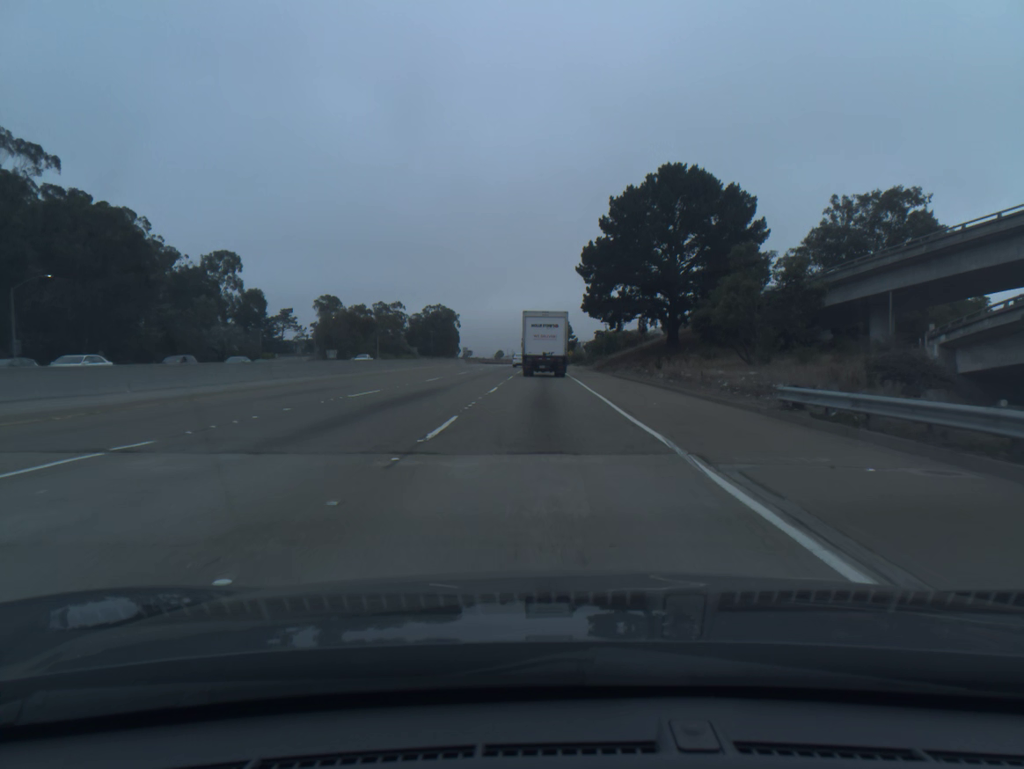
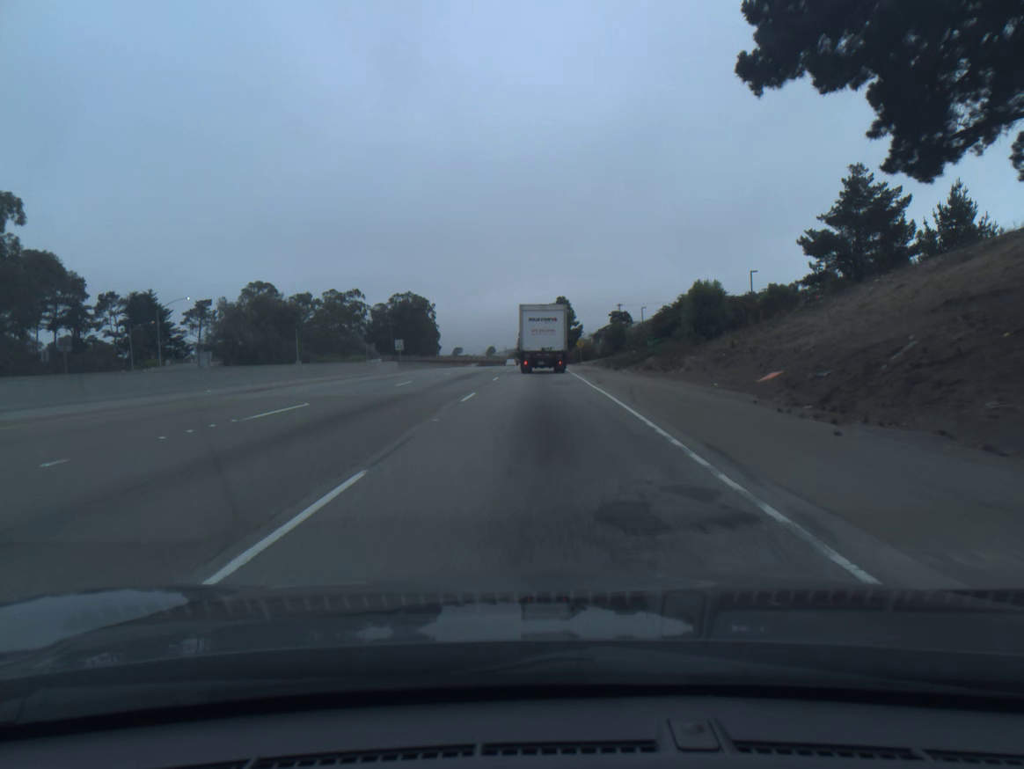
(+0.2, +66.2) m; 0°
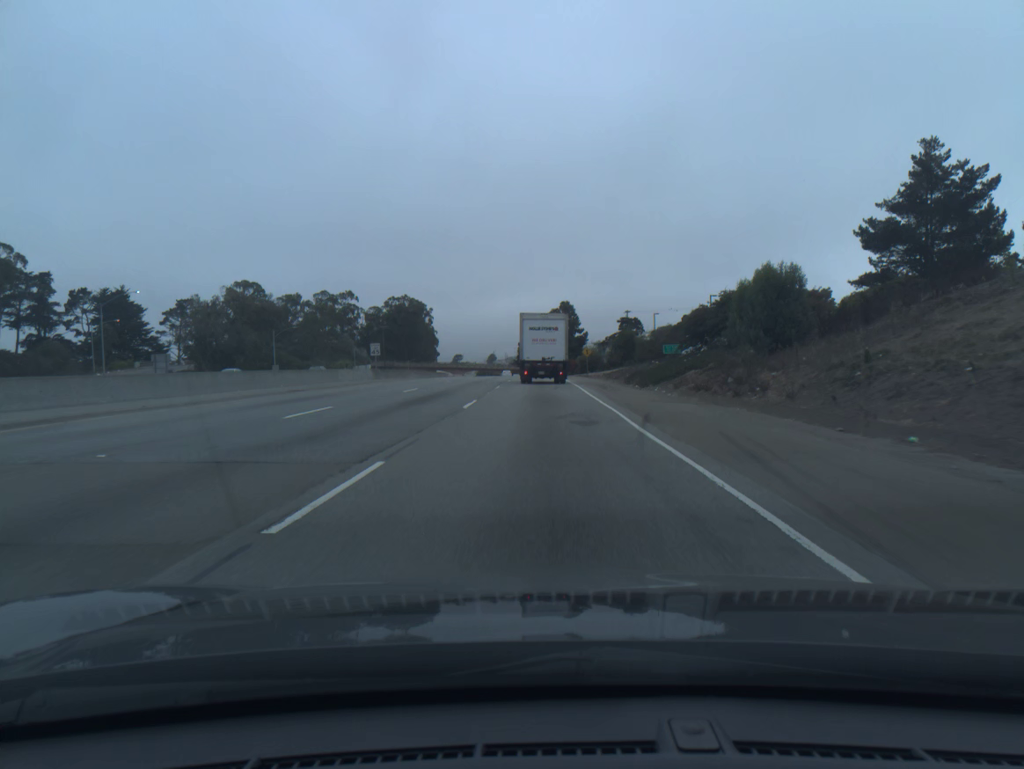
(0.0, +13.0) m; 0°
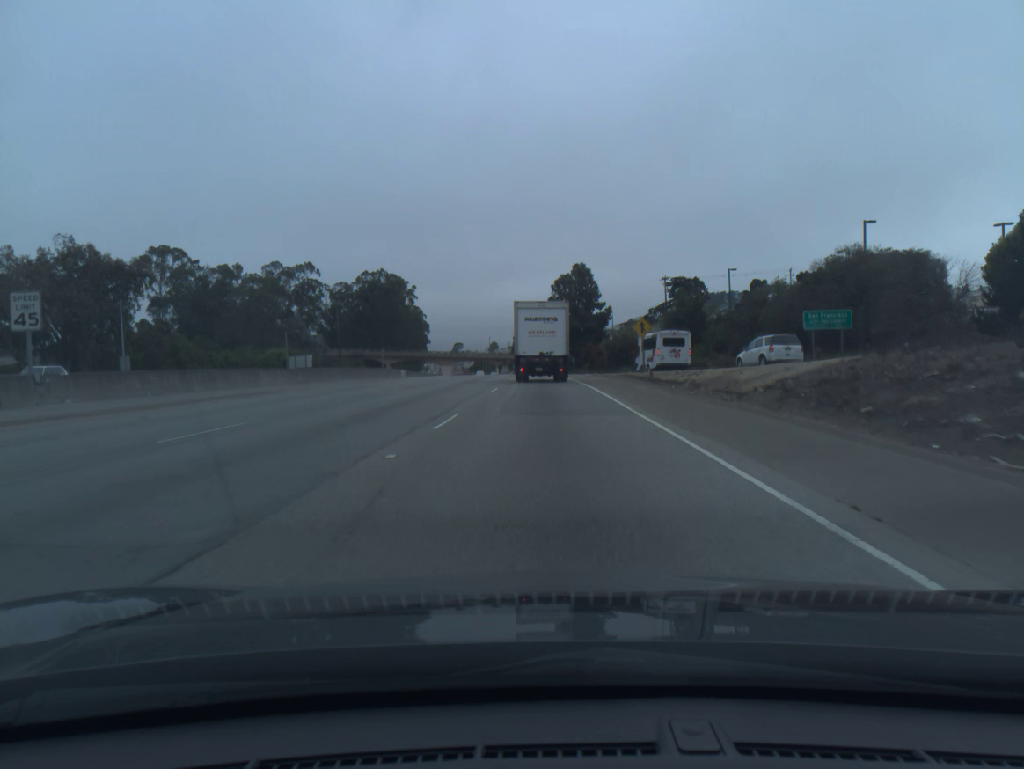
(-0.2, +50.5) m; 0°
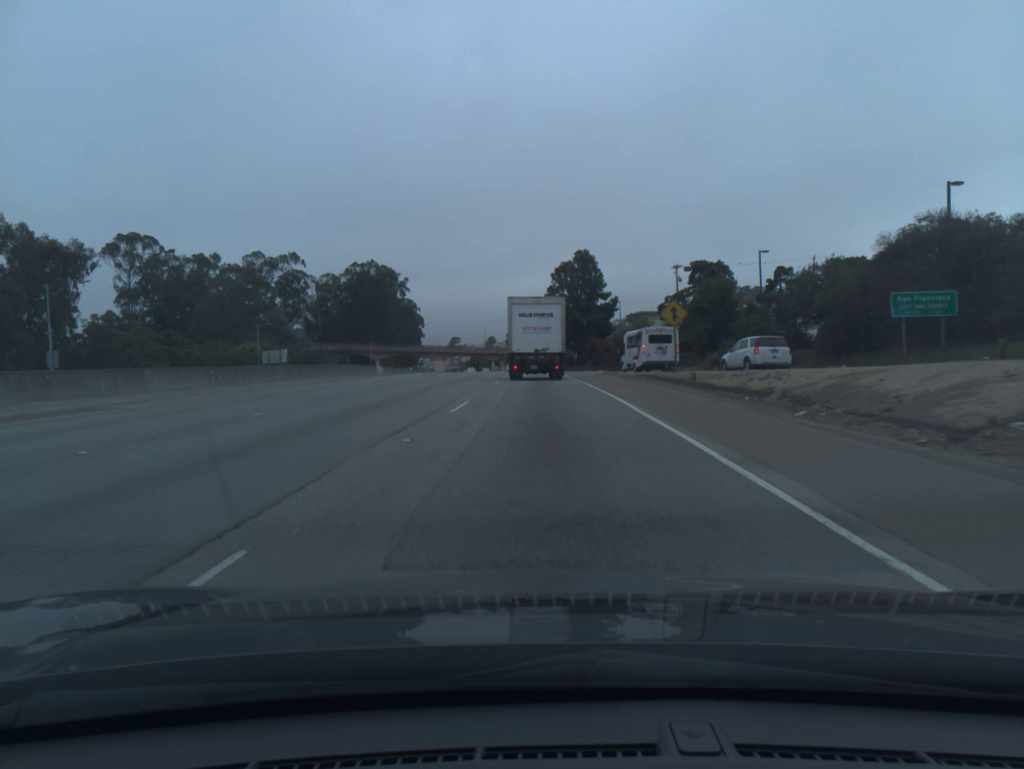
(0.0, +11.8) m; 0°
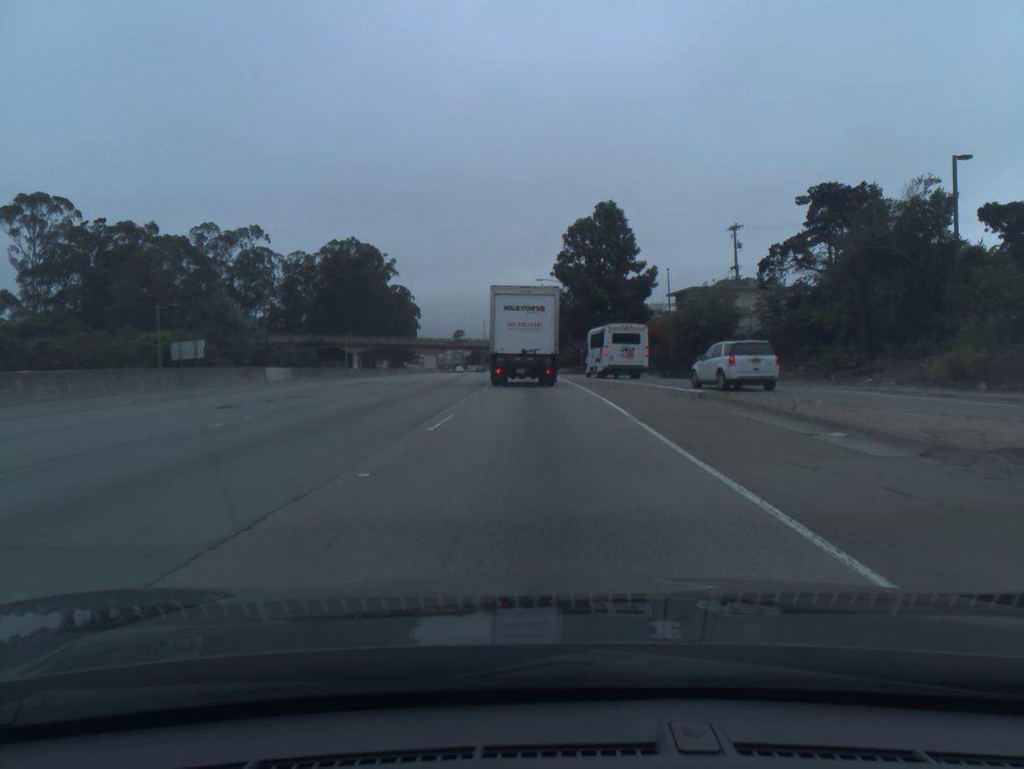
(0.0, +32.7) m; 0°
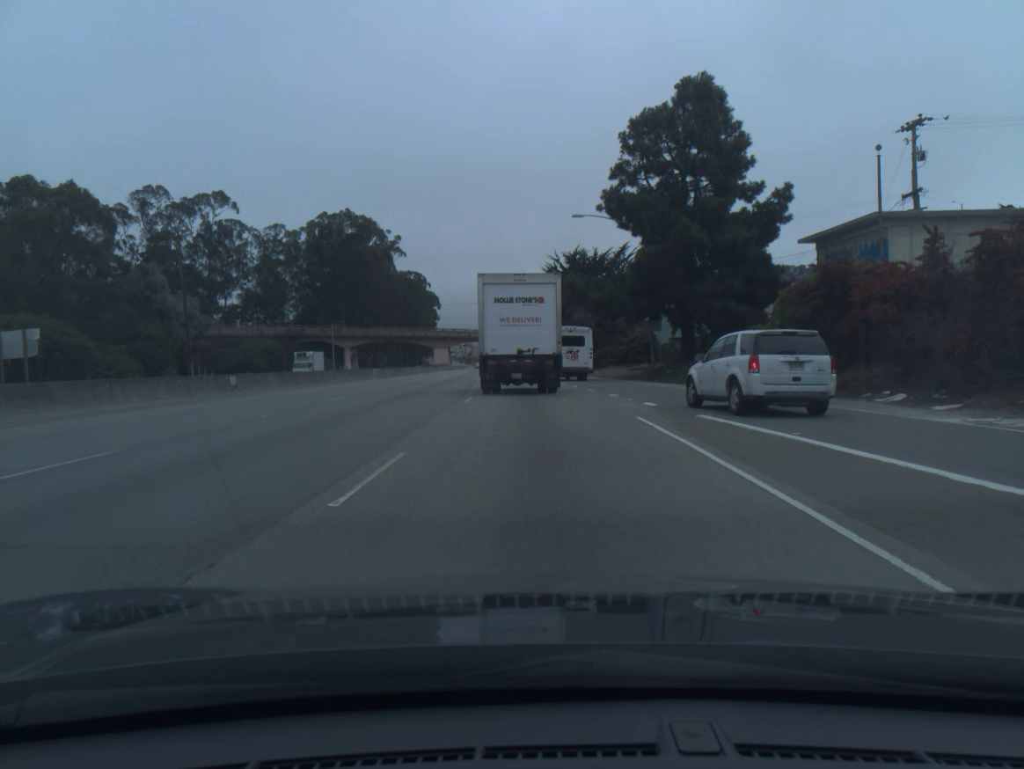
(-0.6, +36.0) m; -2°
